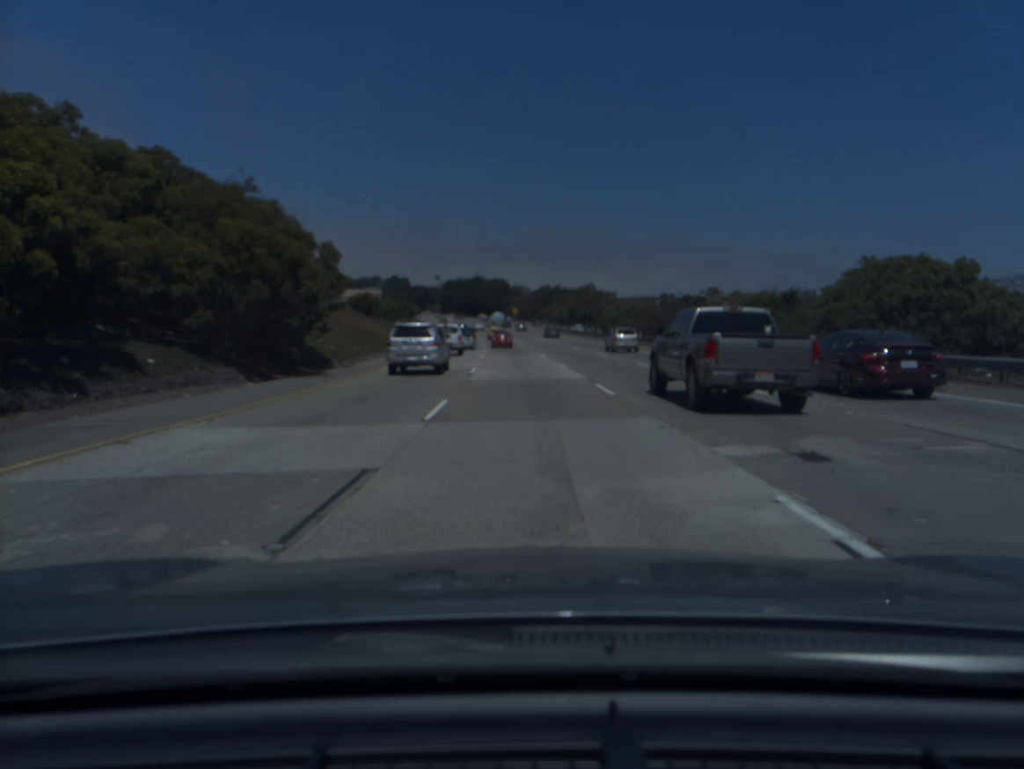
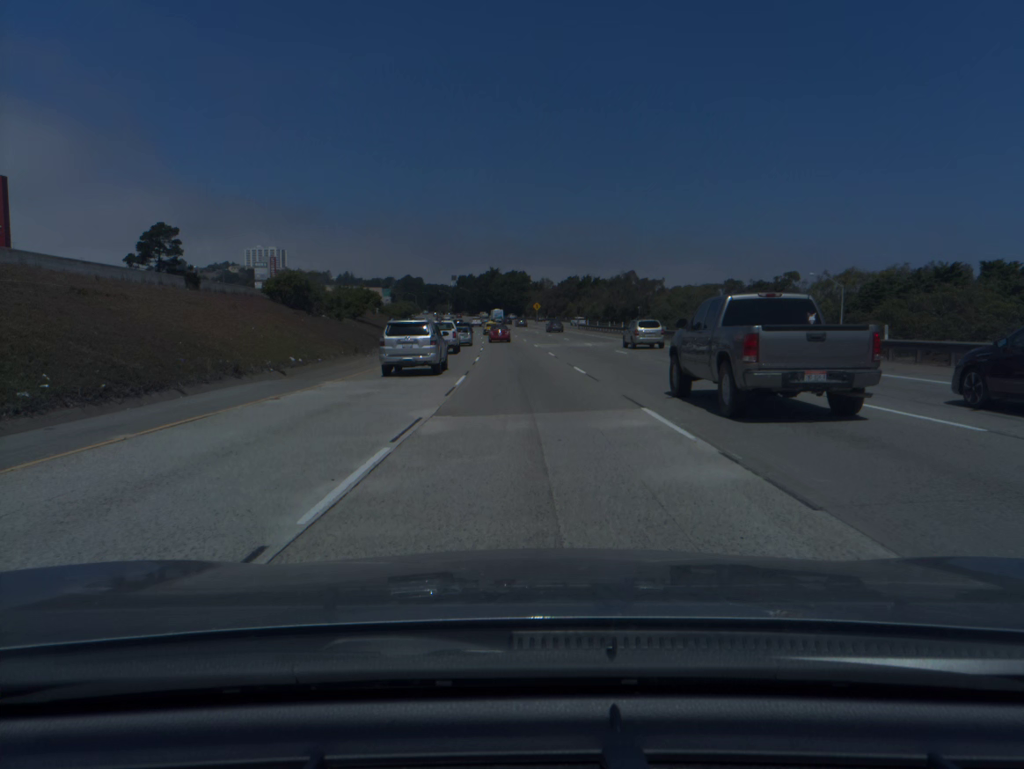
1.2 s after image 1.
(-0.5, +37.1) m; -2°
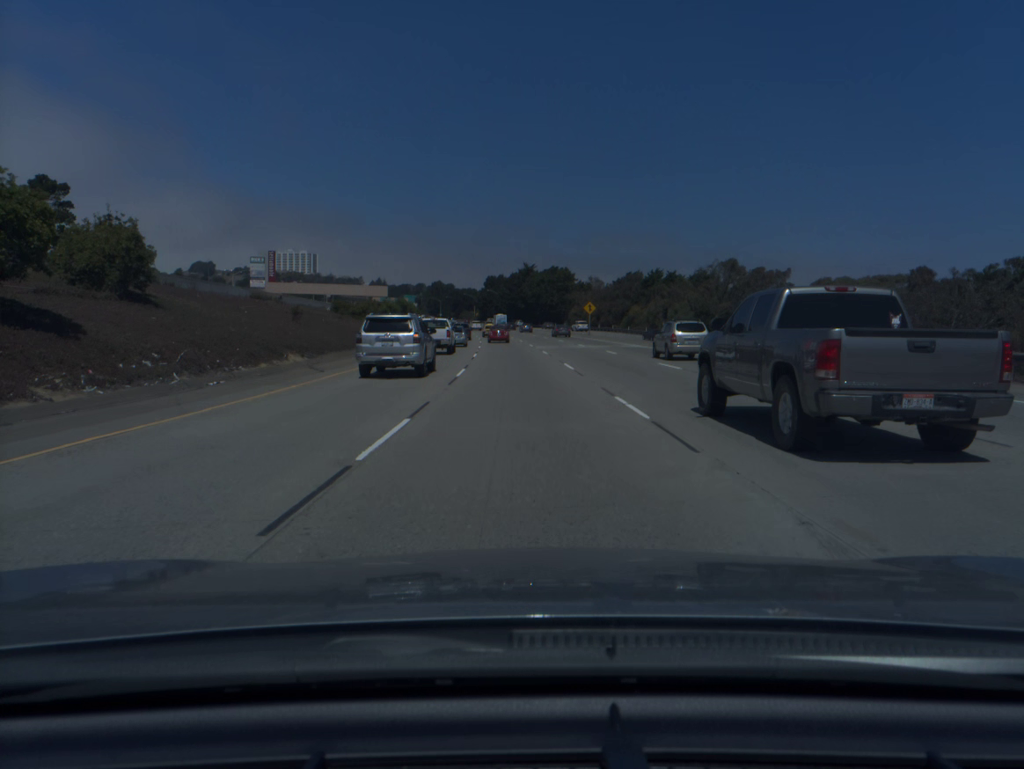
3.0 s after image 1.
(-1.3, +55.8) m; -3°
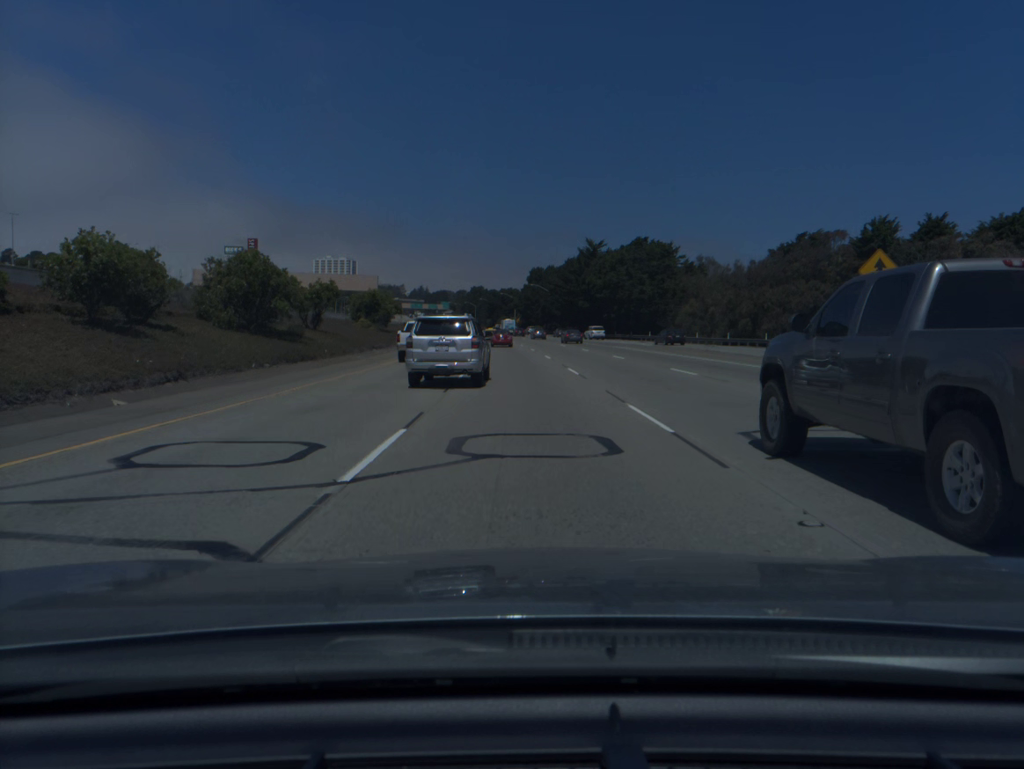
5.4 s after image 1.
(-2.4, +74.2) m; -4°
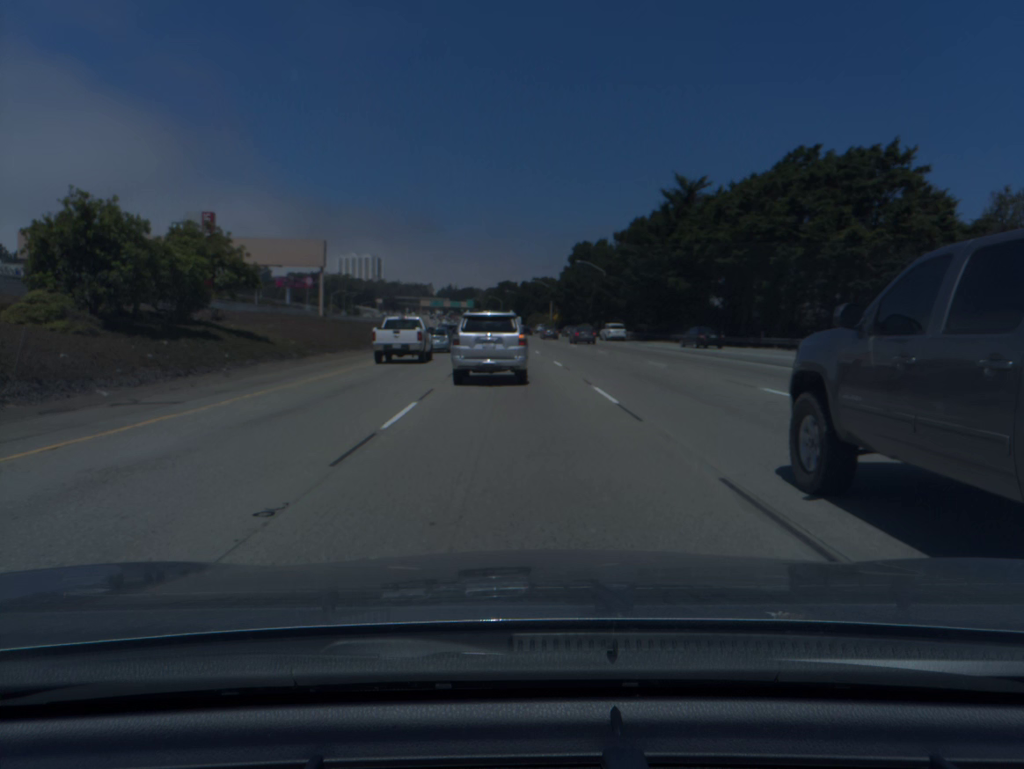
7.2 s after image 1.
(-1.1, +54.8) m; -2°
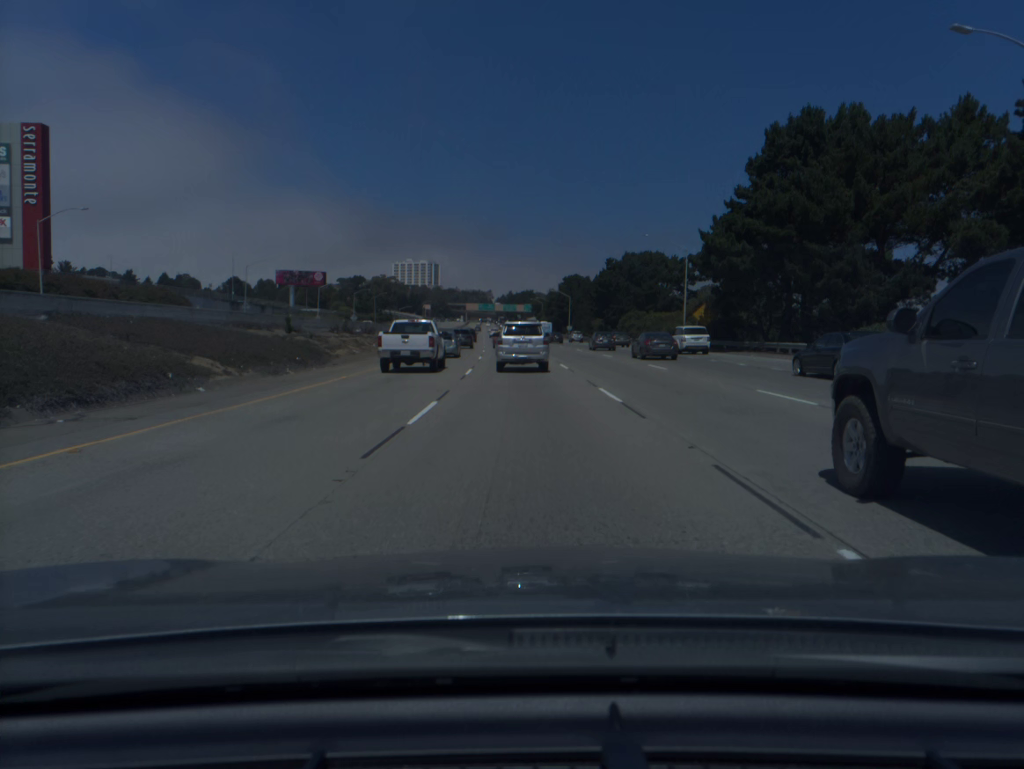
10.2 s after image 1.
(-3.6, +86.2) m; -5°
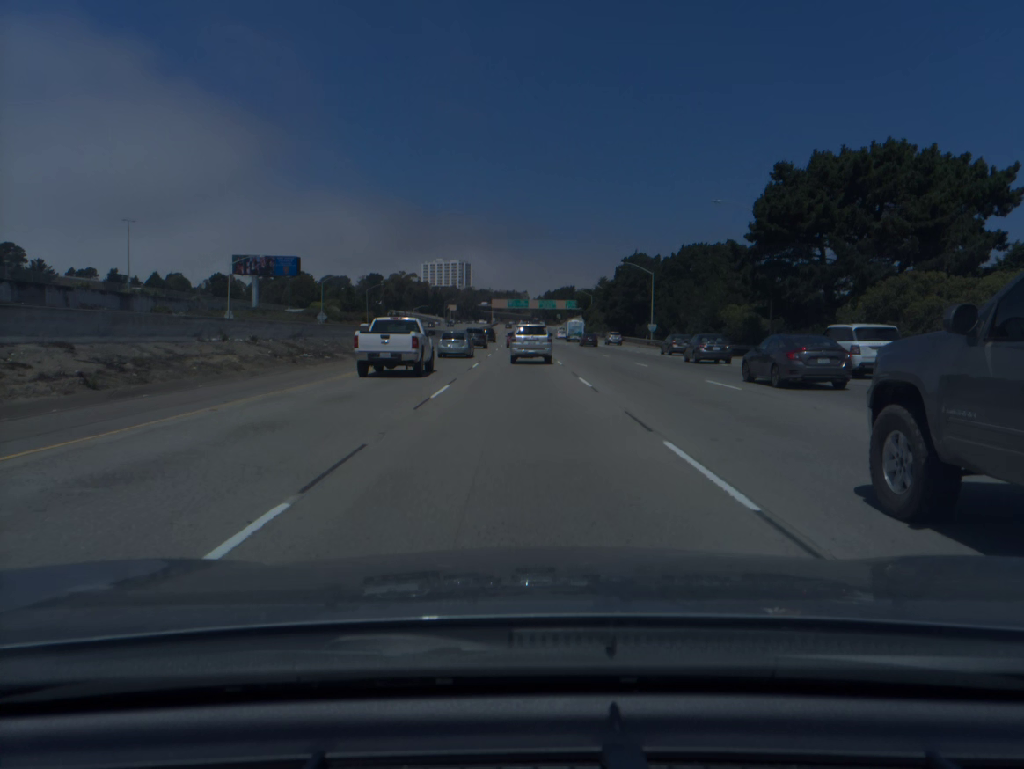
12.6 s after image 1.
(-1.5, +68.2) m; -3°
